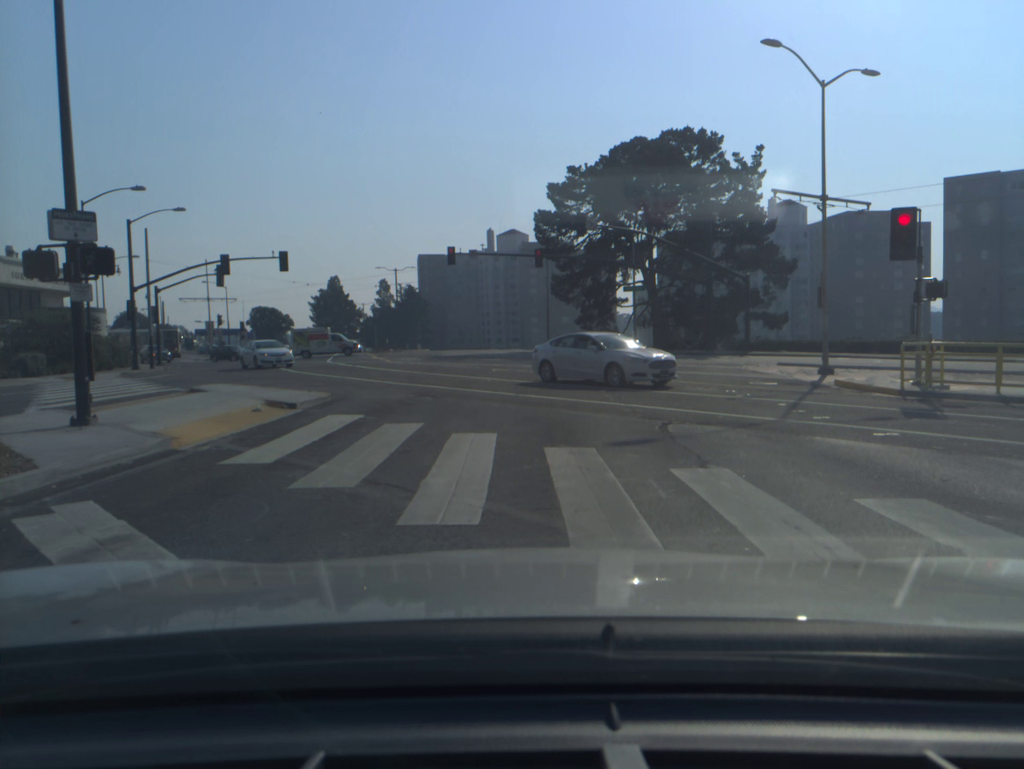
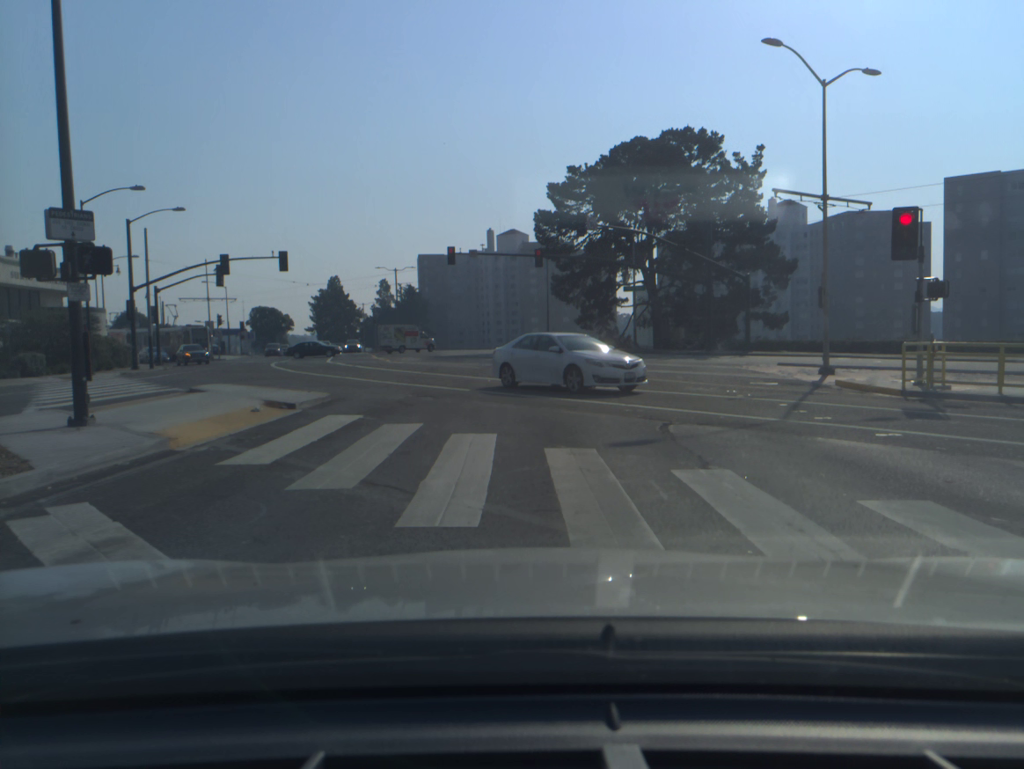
(0.0, +0.1) m; 0°
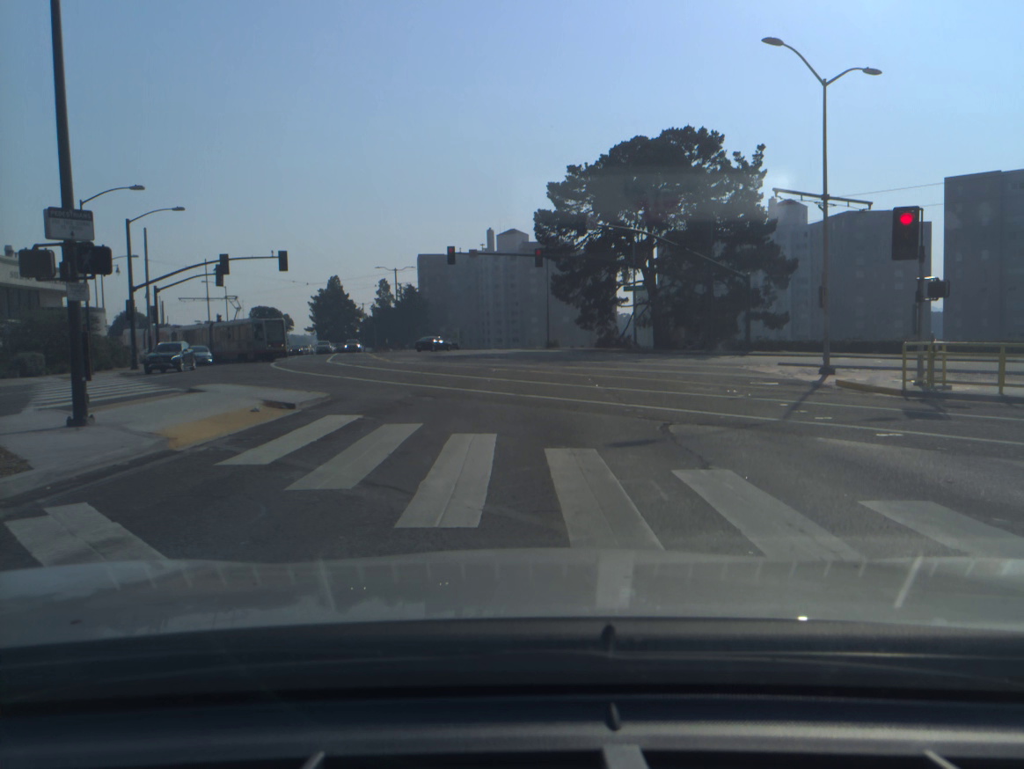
(0.0, 0.0) m; 0°
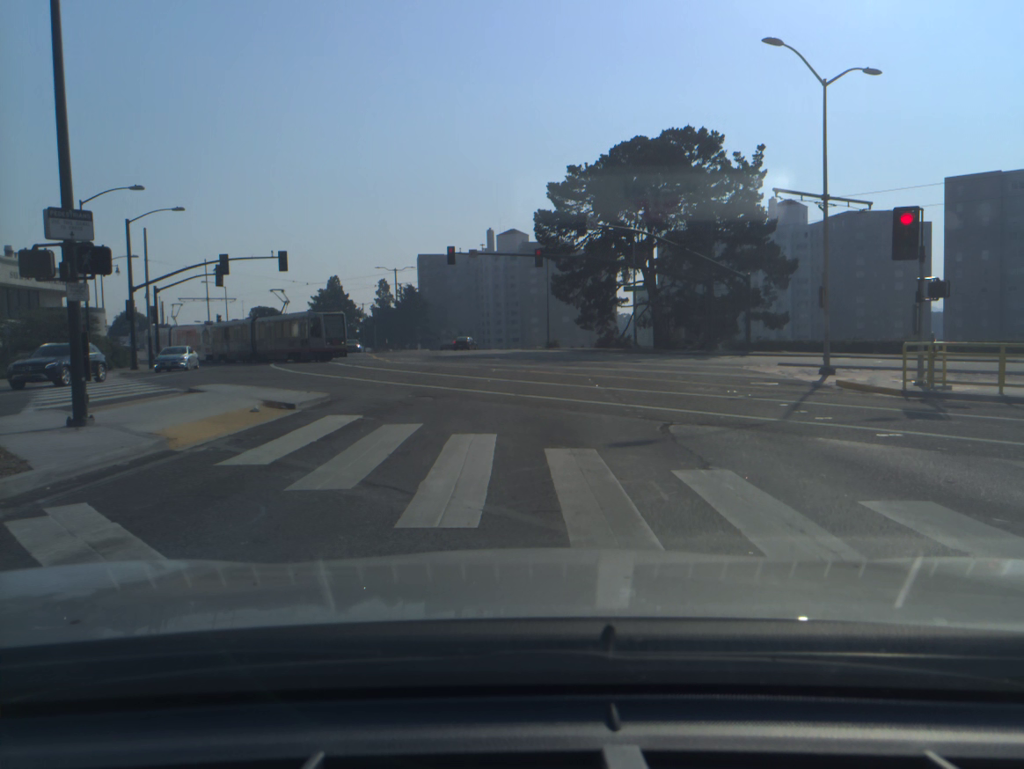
(0.0, 0.0) m; 0°
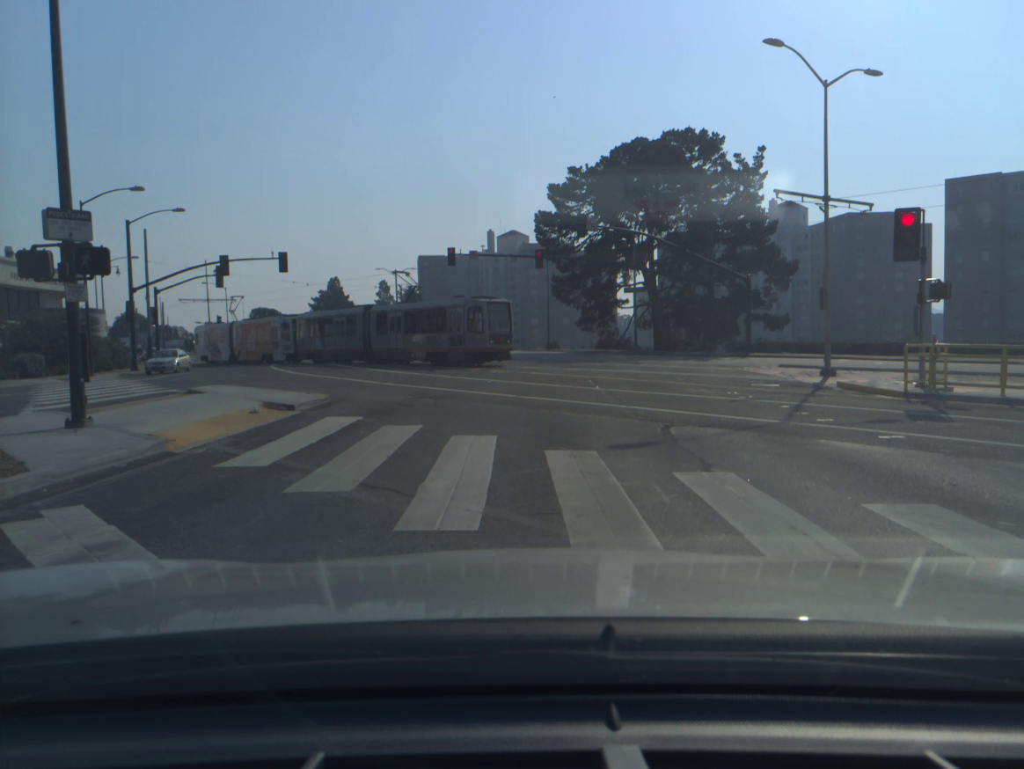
(0.0, +0.1) m; 0°
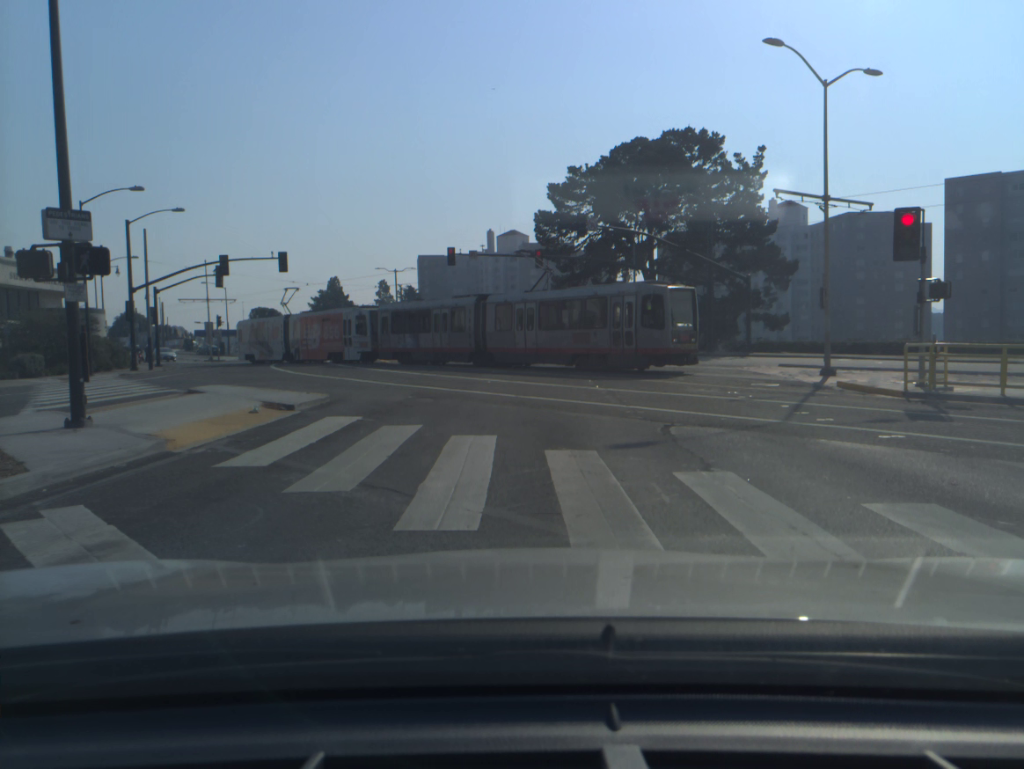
(0.0, 0.0) m; 0°
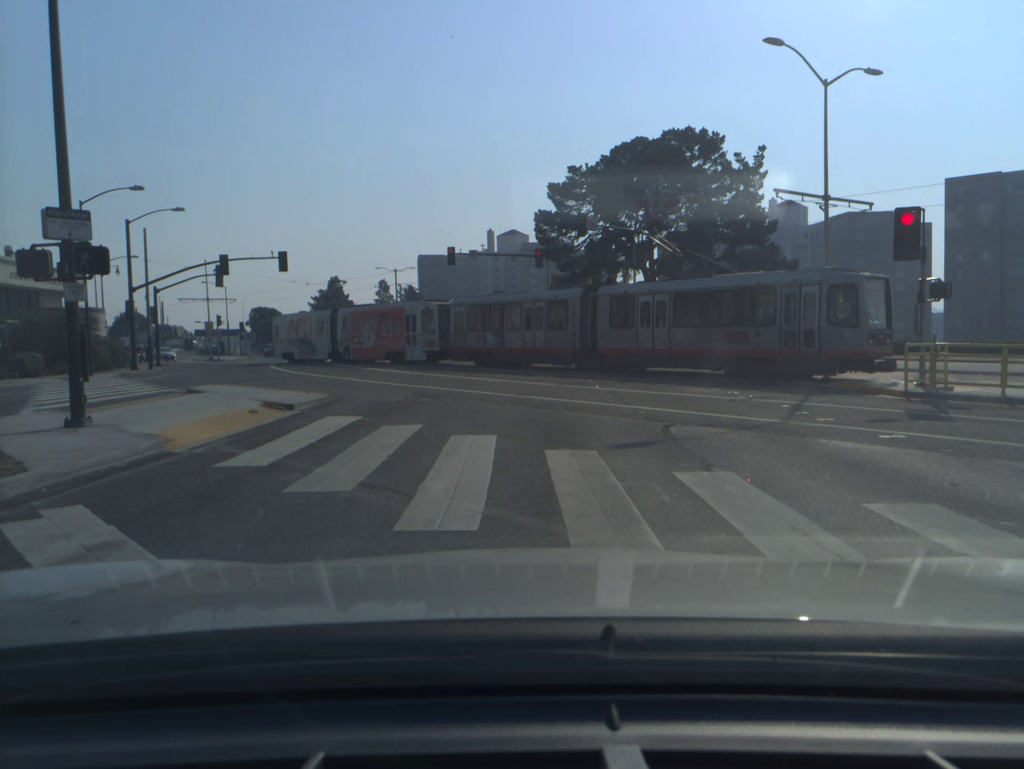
(0.0, 0.0) m; 0°
